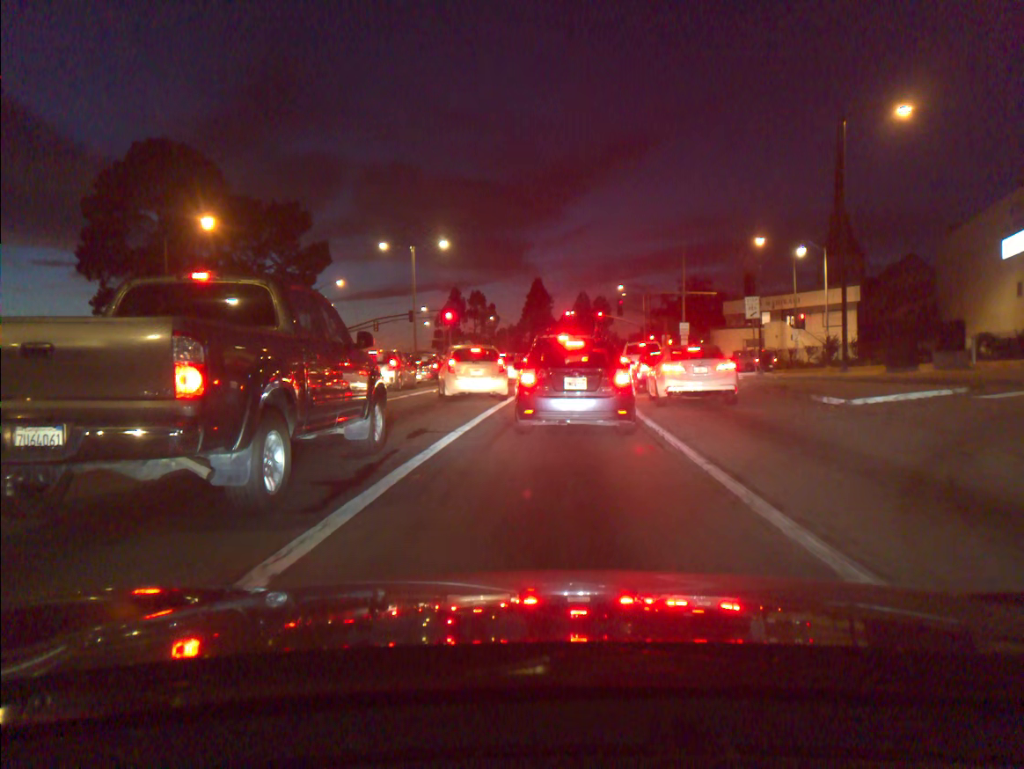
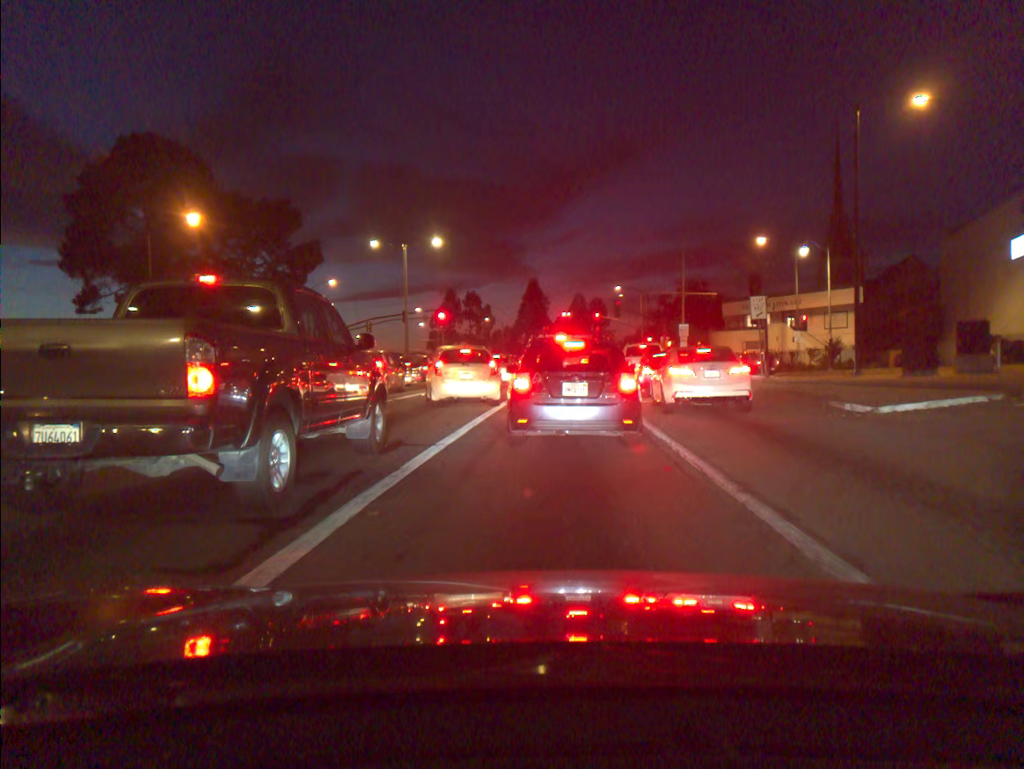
(0.0, +1.7) m; 0°
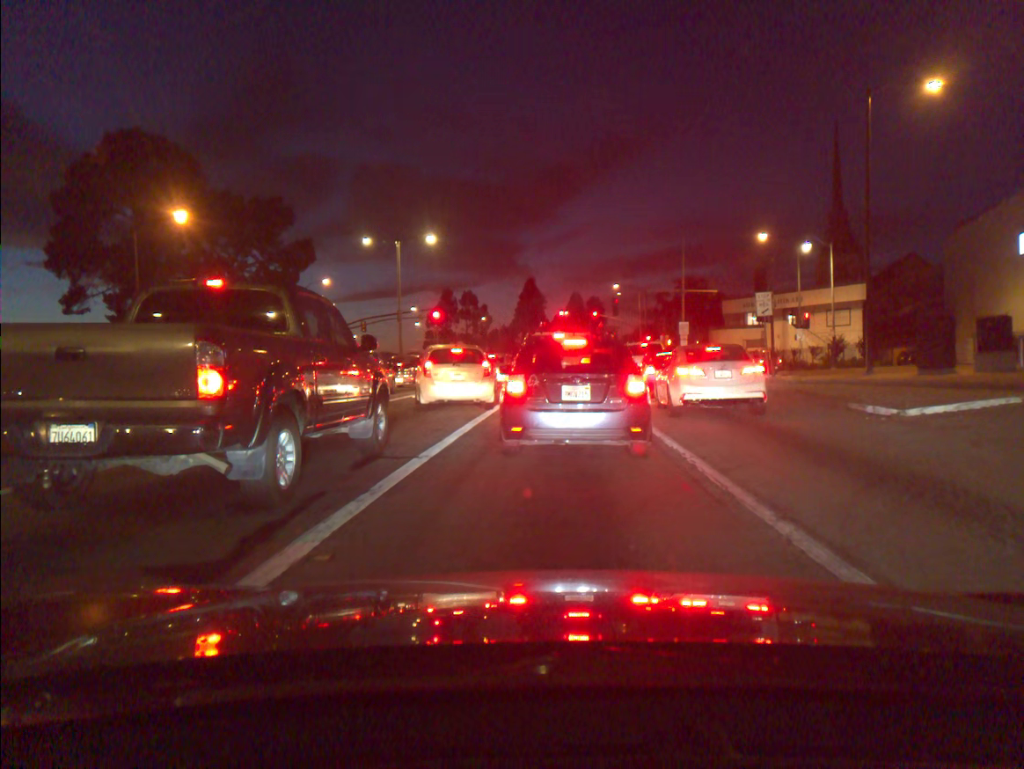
(0.0, +1.3) m; +1°
